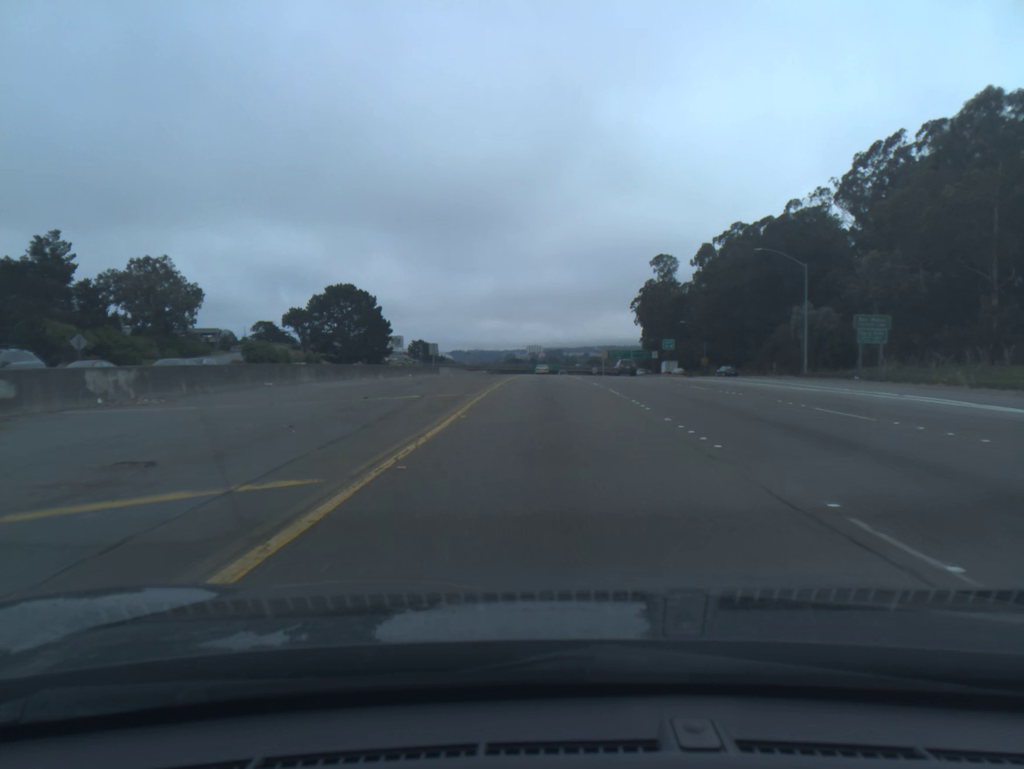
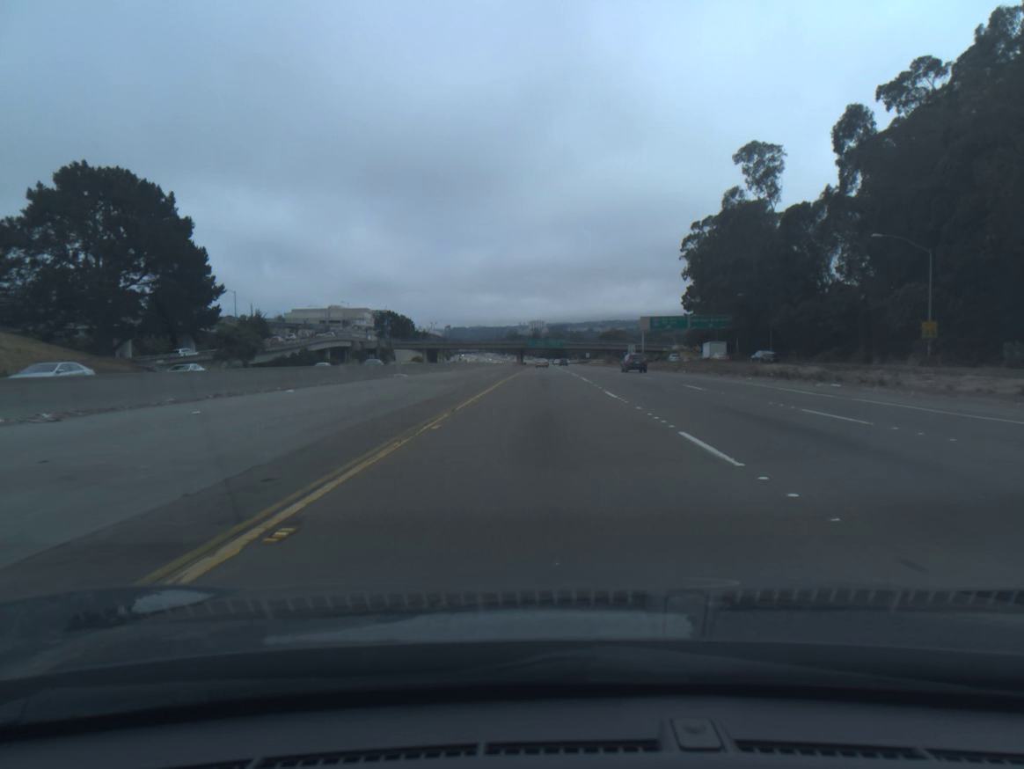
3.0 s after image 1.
(+0.2, +85.5) m; 0°
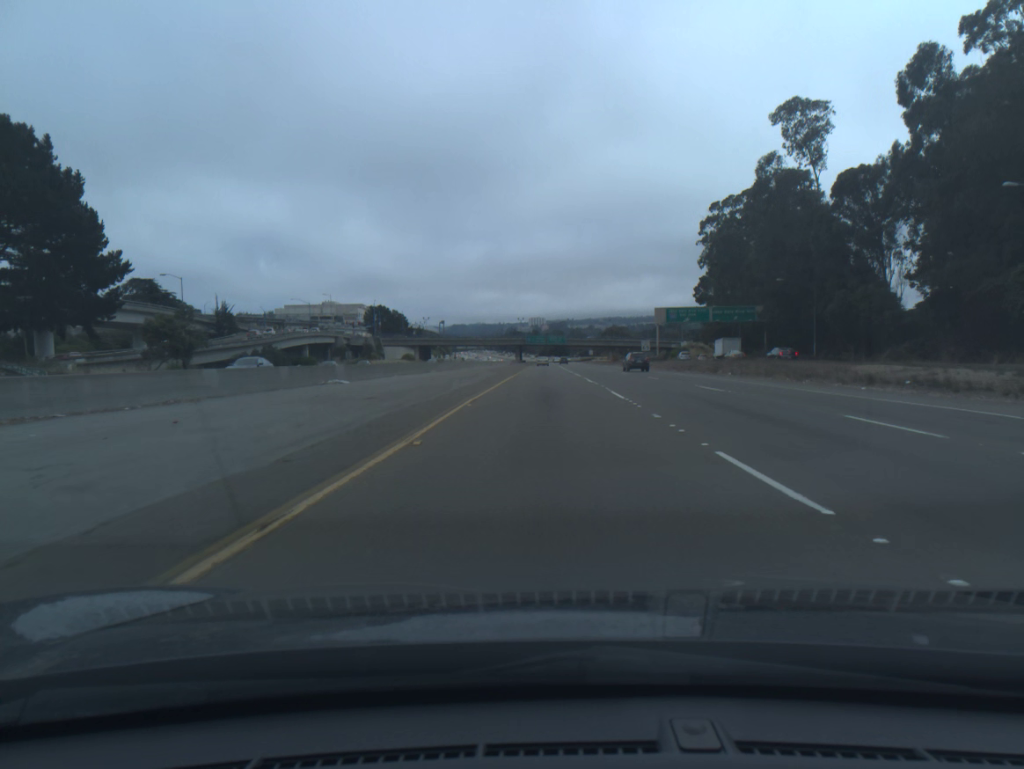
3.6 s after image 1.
(0.0, +17.2) m; 0°
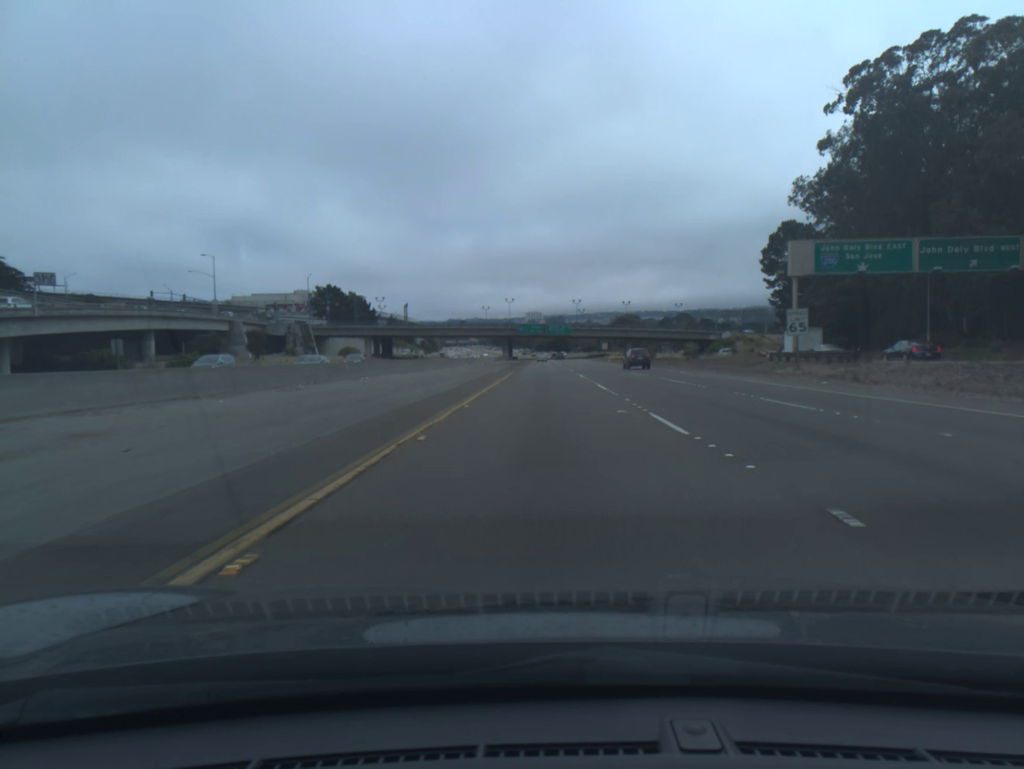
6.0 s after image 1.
(+0.2, +68.6) m; 0°
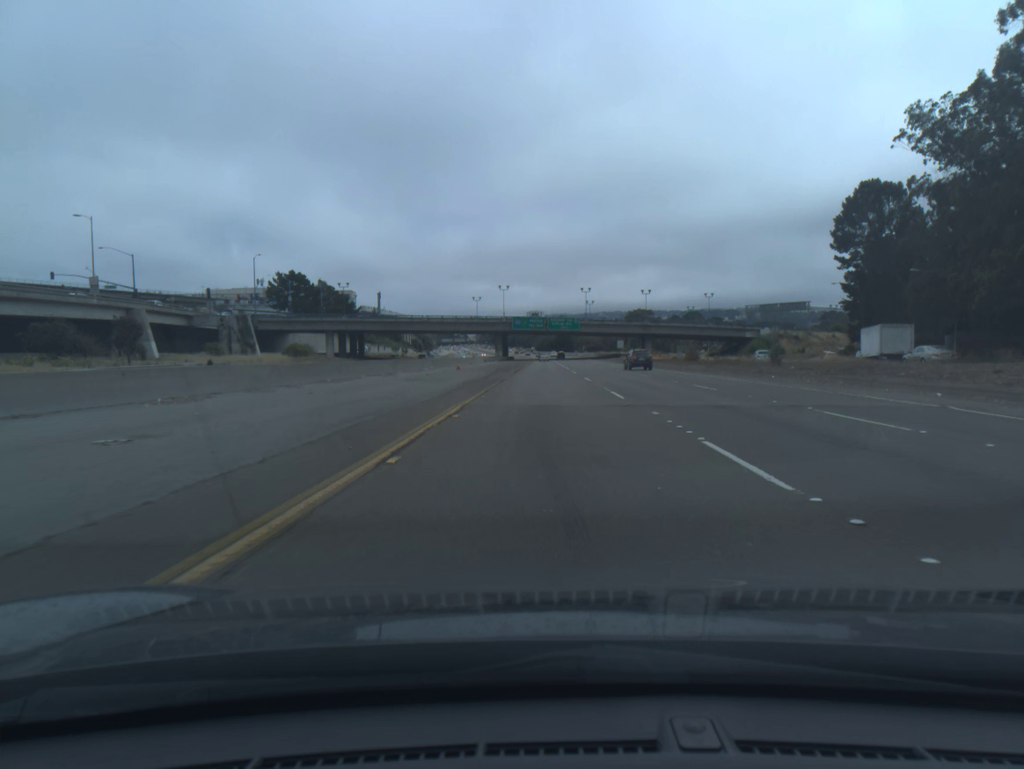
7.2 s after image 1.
(-0.1, +34.1) m; 0°
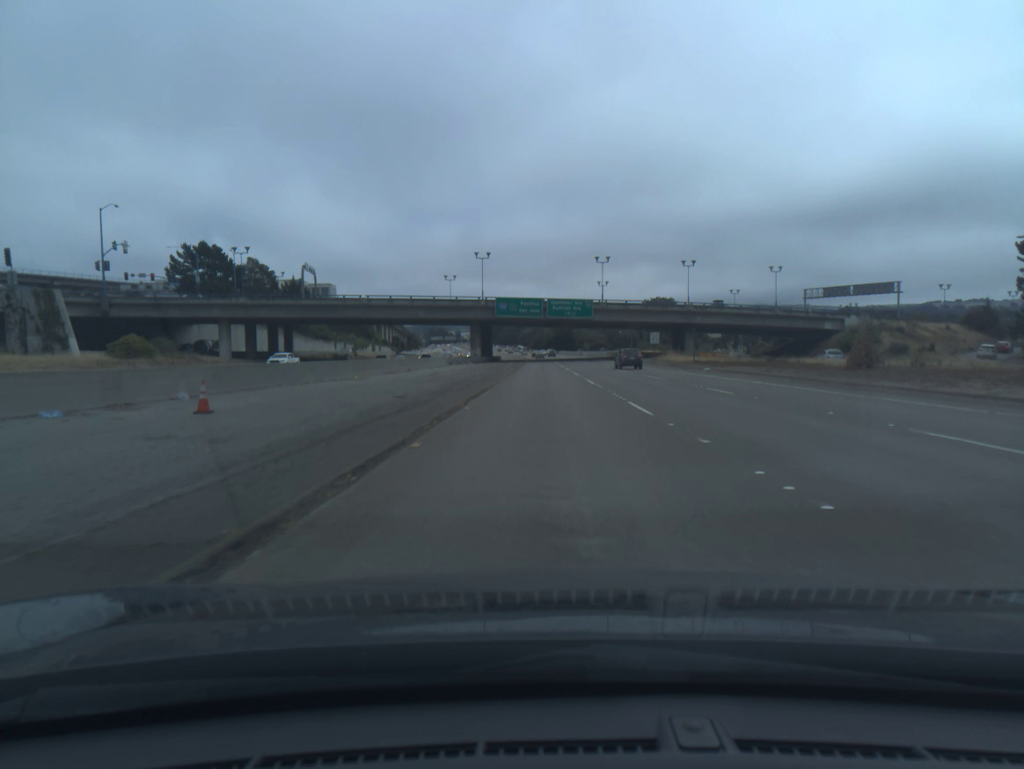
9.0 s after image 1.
(0.0, +51.1) m; 0°
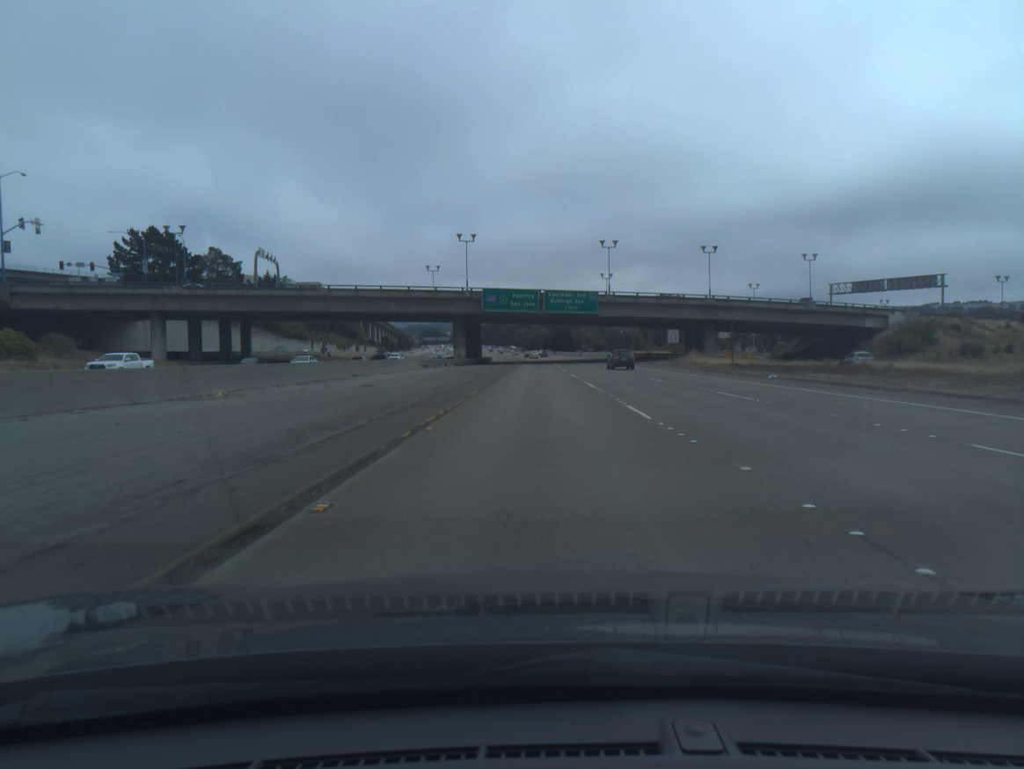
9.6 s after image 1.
(0.0, +17.1) m; 0°
